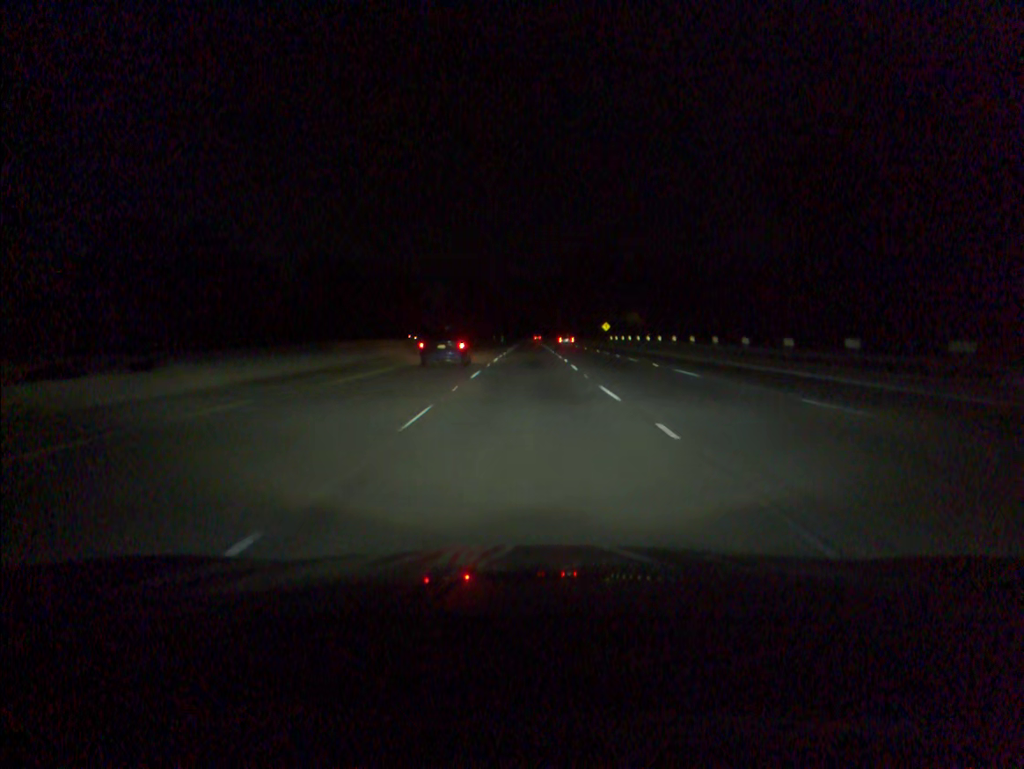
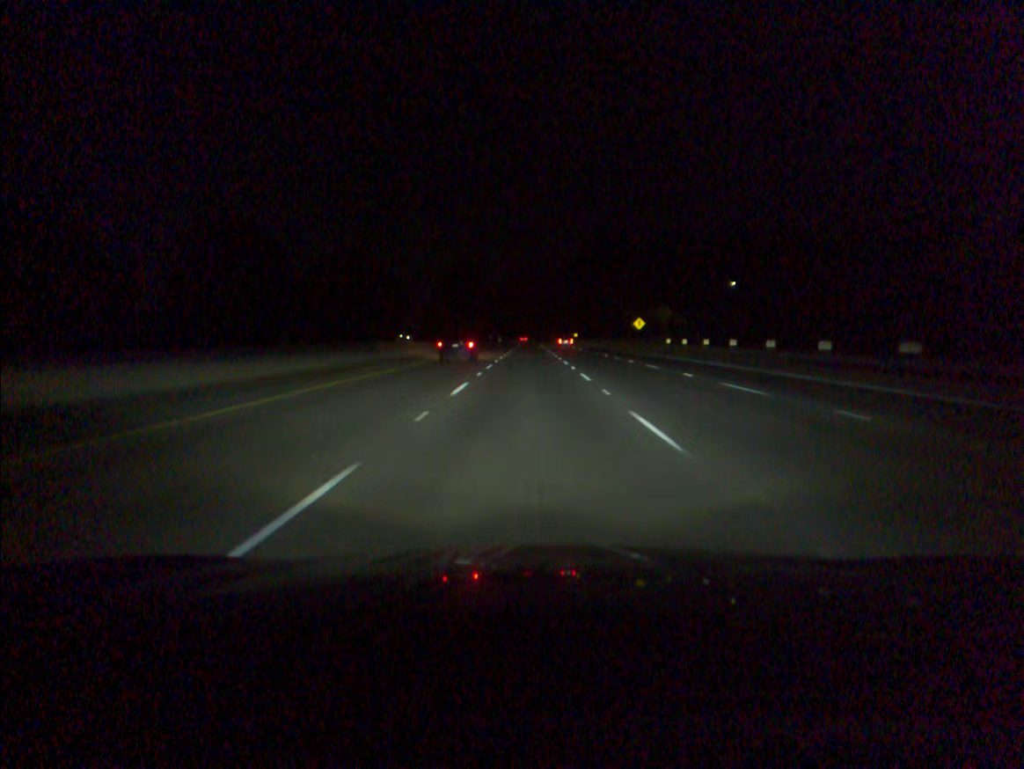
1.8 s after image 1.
(0.0, +50.3) m; 0°
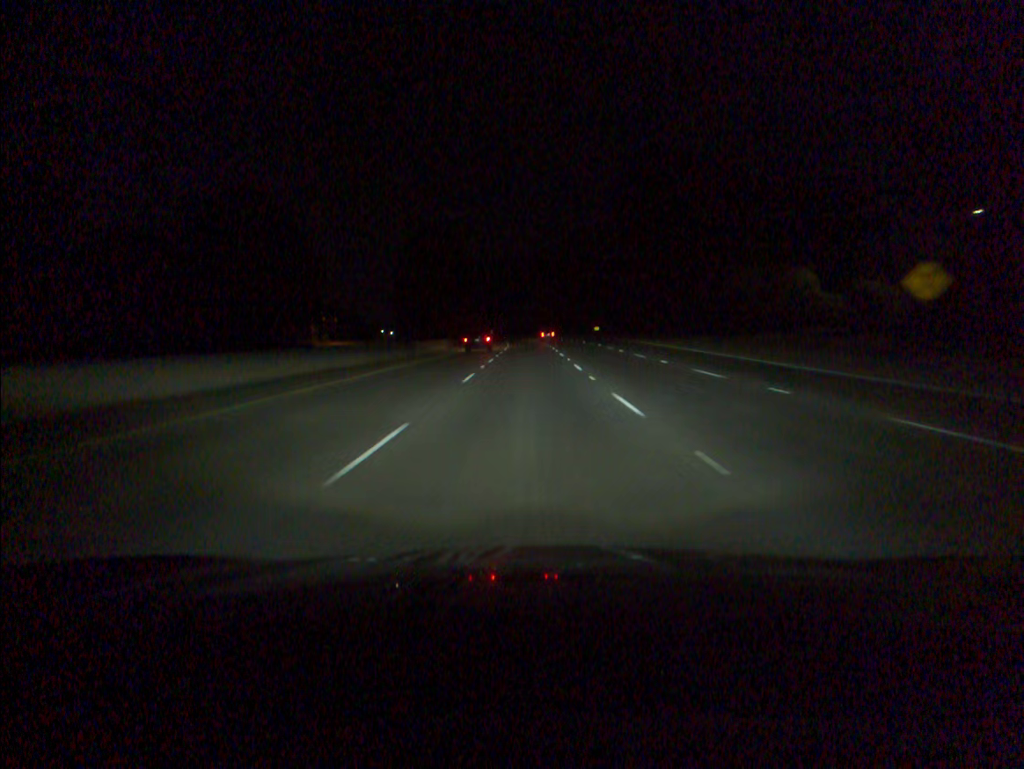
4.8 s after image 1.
(-0.1, +83.9) m; 0°
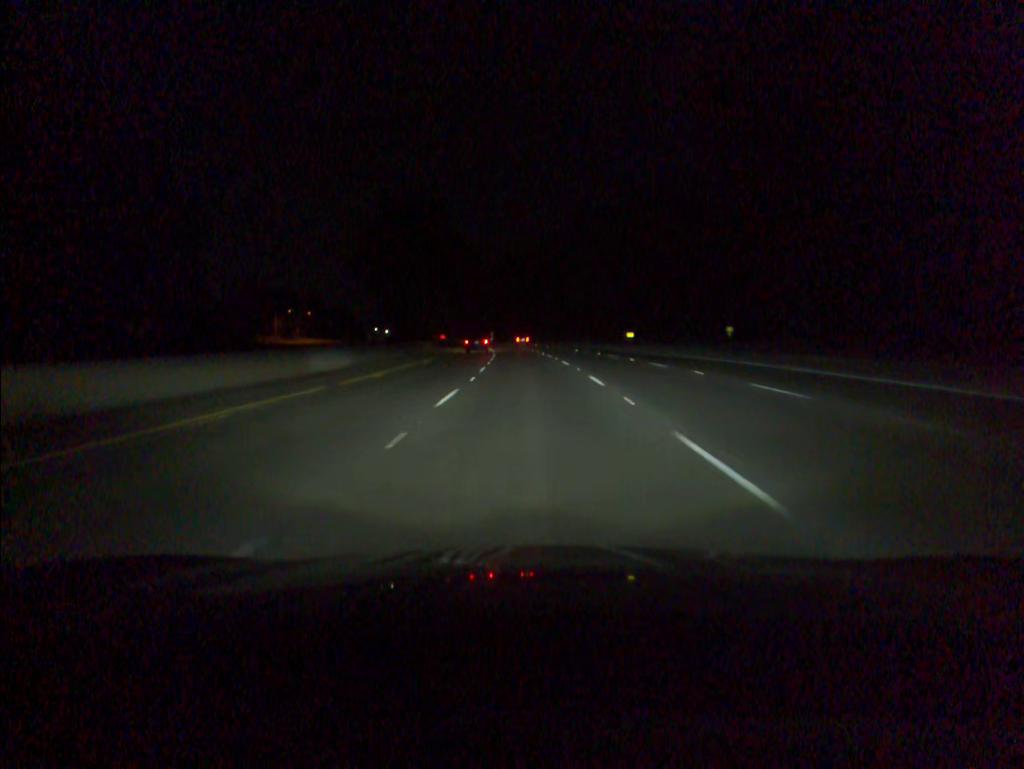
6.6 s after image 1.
(-0.2, +50.5) m; 0°
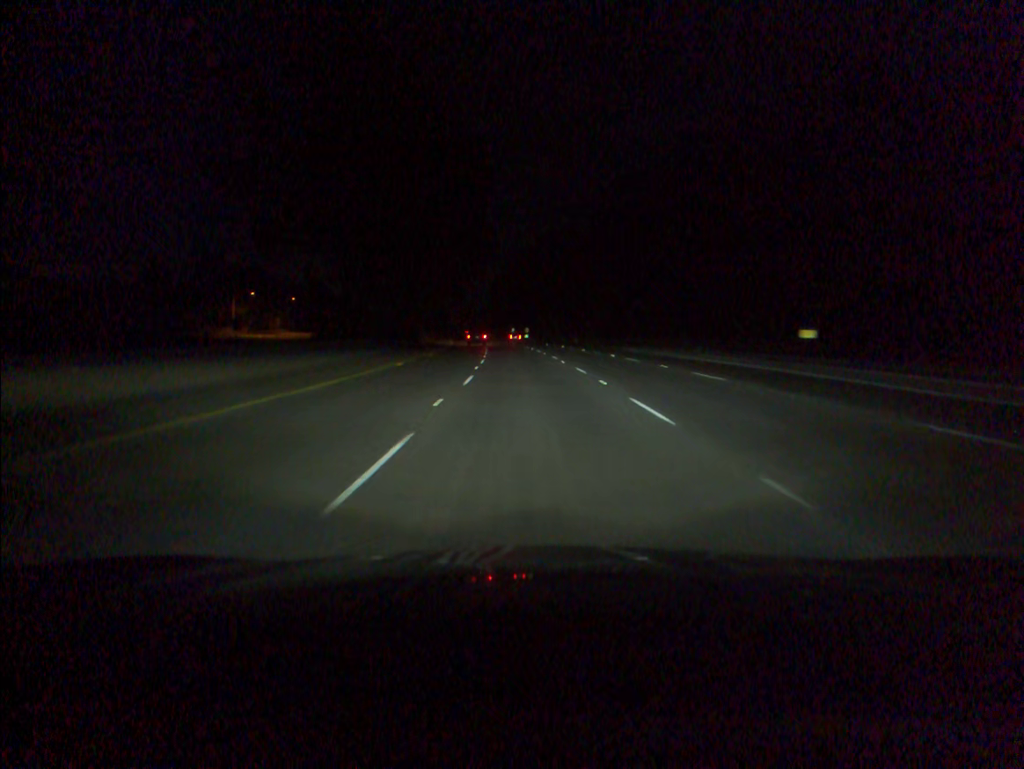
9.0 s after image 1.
(-1.5, +67.2) m; -3°
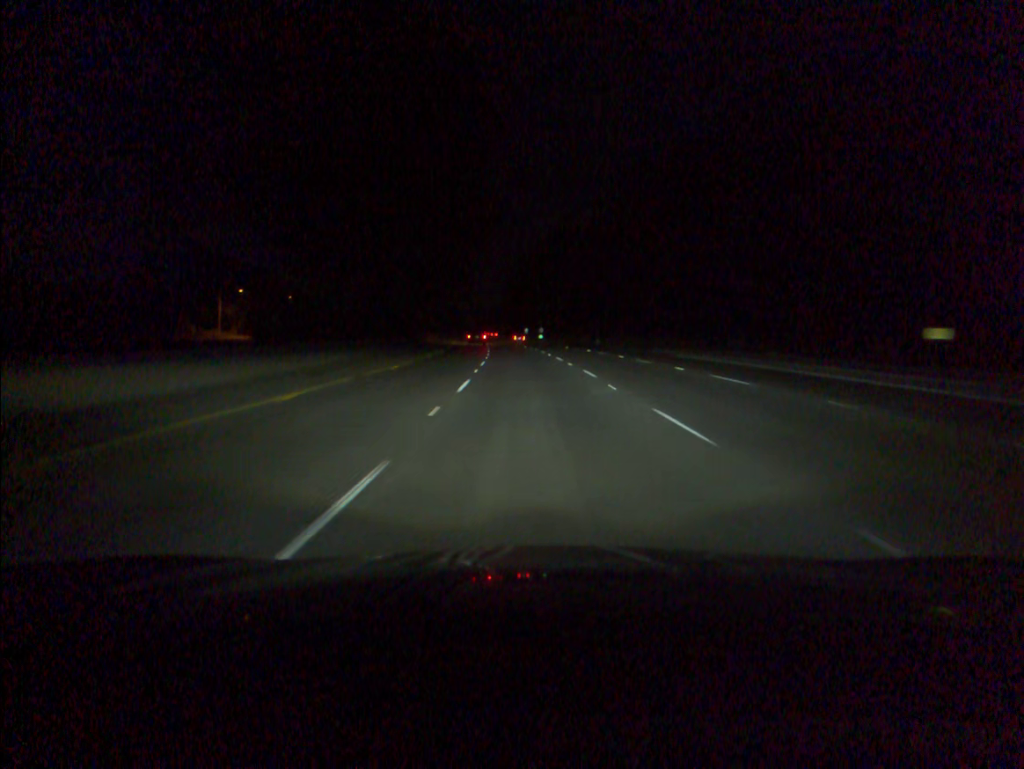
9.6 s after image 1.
(-0.1, +16.8) m; -1°
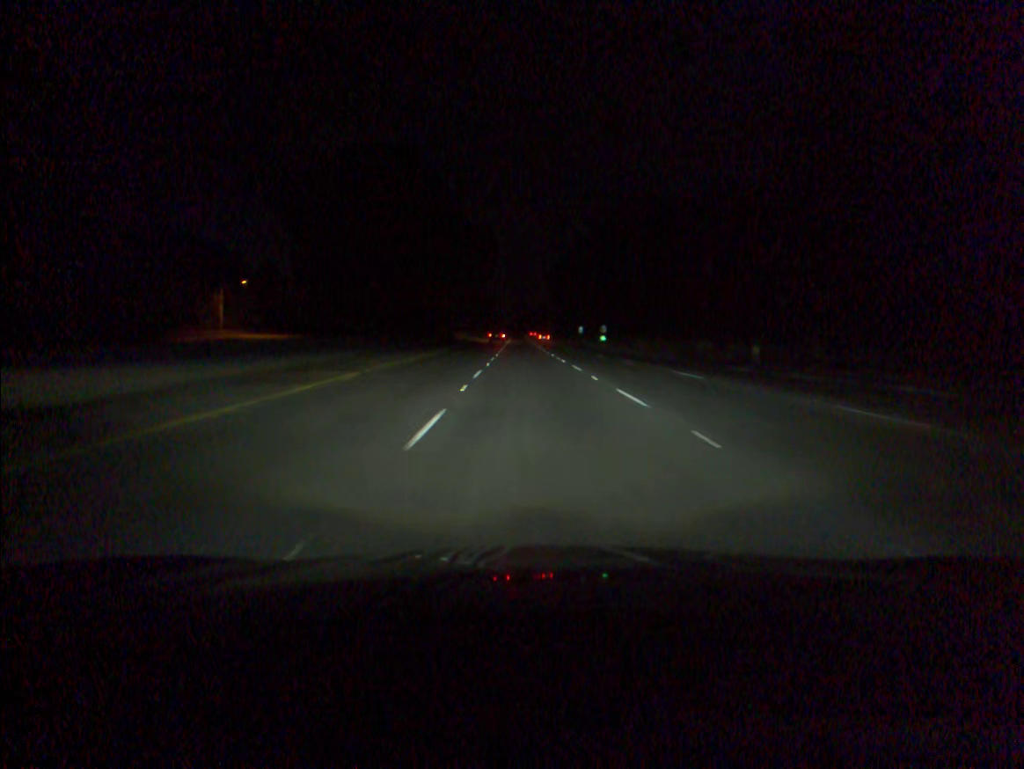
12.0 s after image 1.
(-2.0, +67.3) m; -3°
